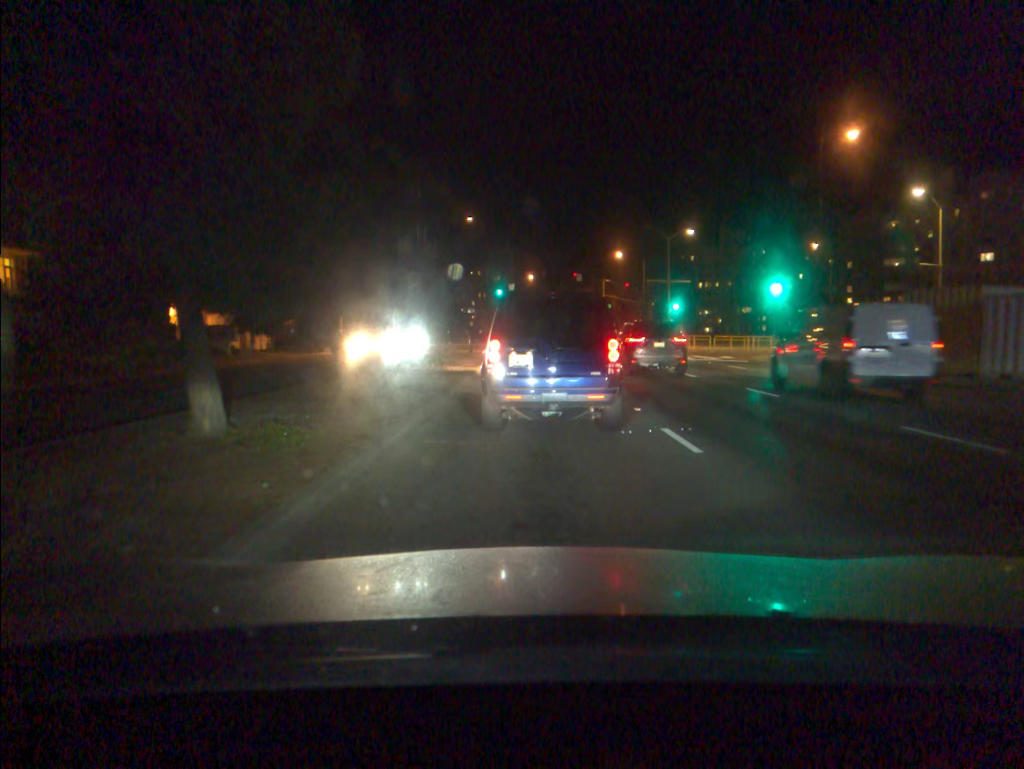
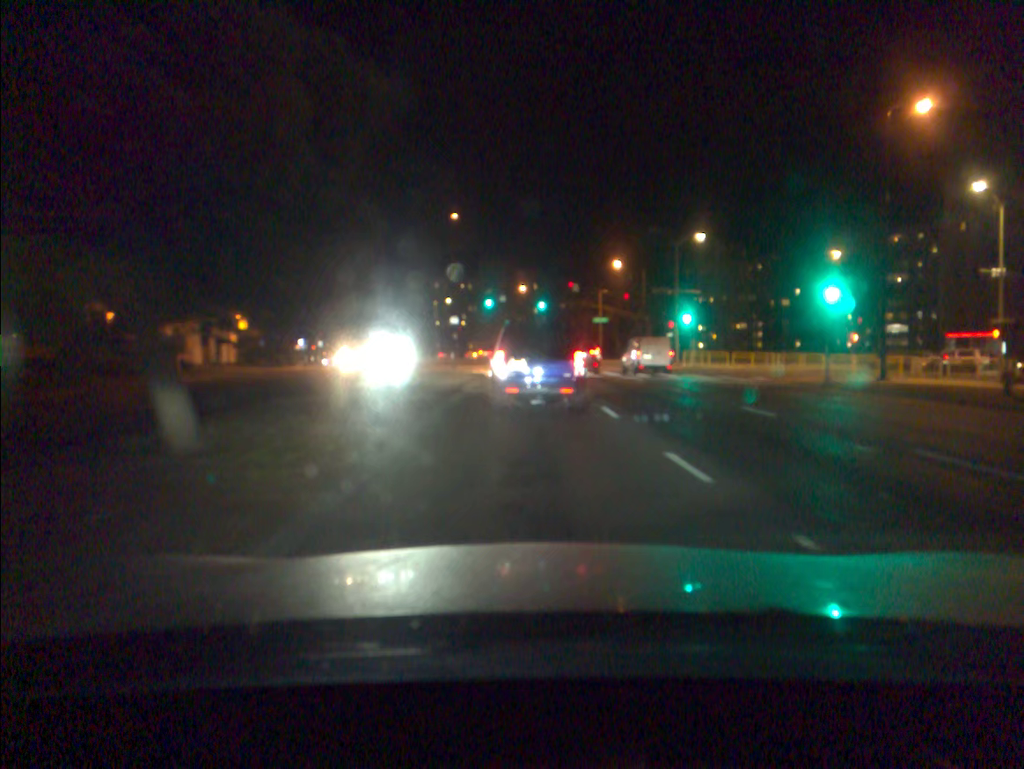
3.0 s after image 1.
(+0.1, +8.2) m; +3°
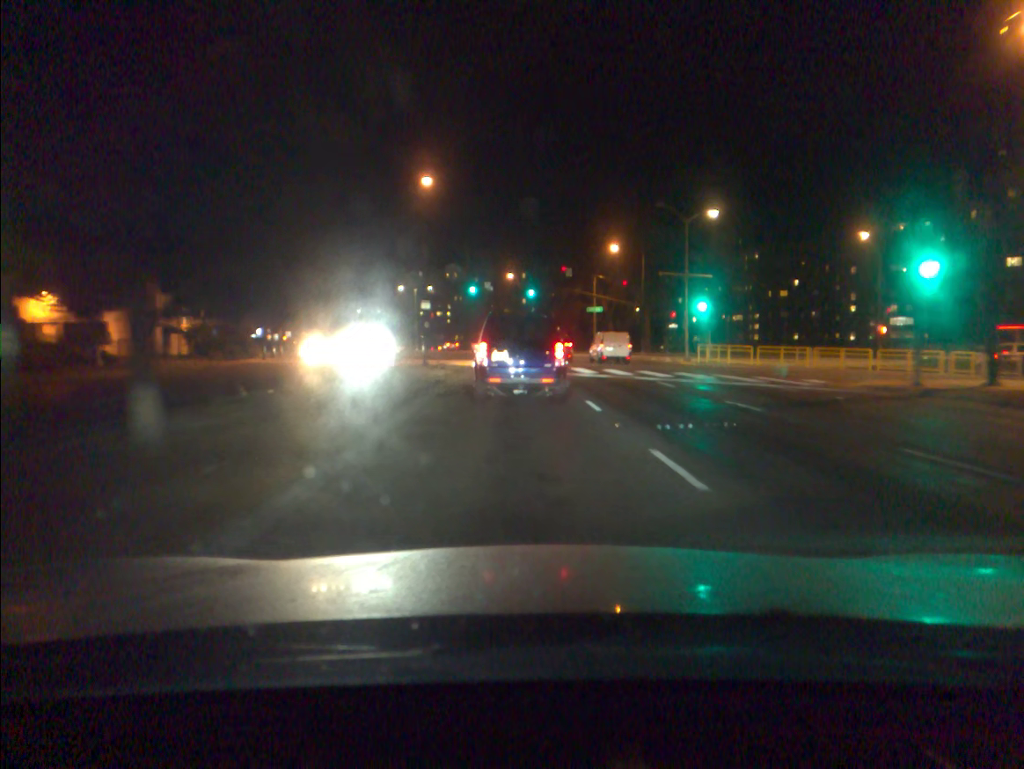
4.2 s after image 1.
(0.0, +7.9) m; 0°
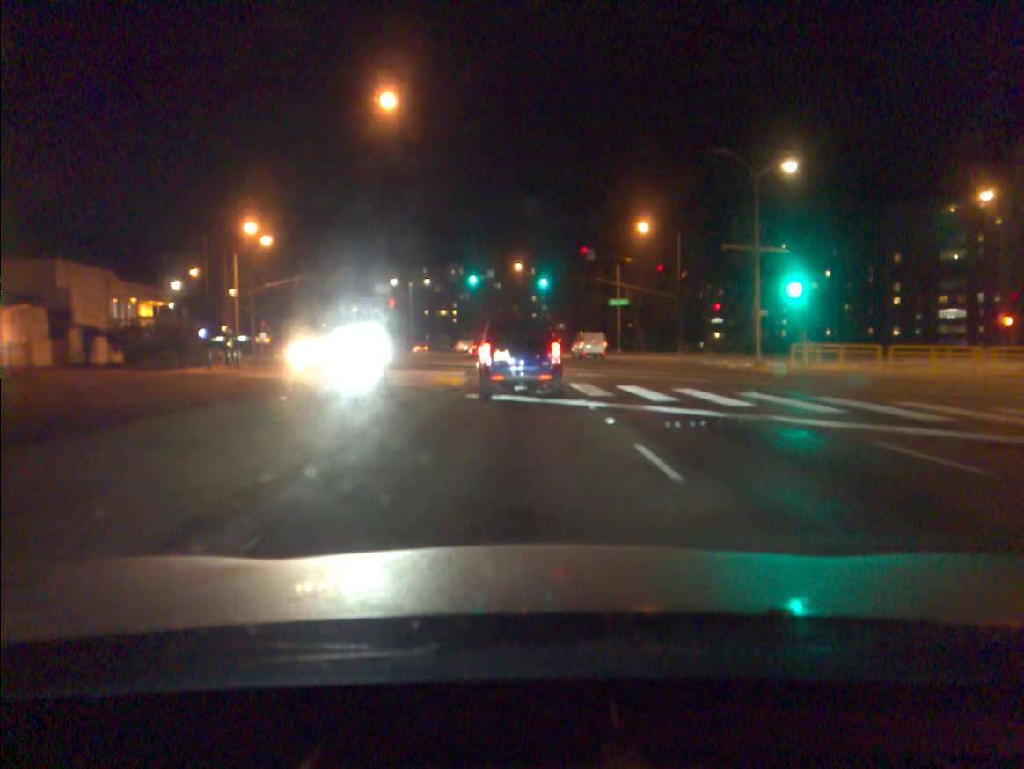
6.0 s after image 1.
(-0.2, +14.5) m; -1°
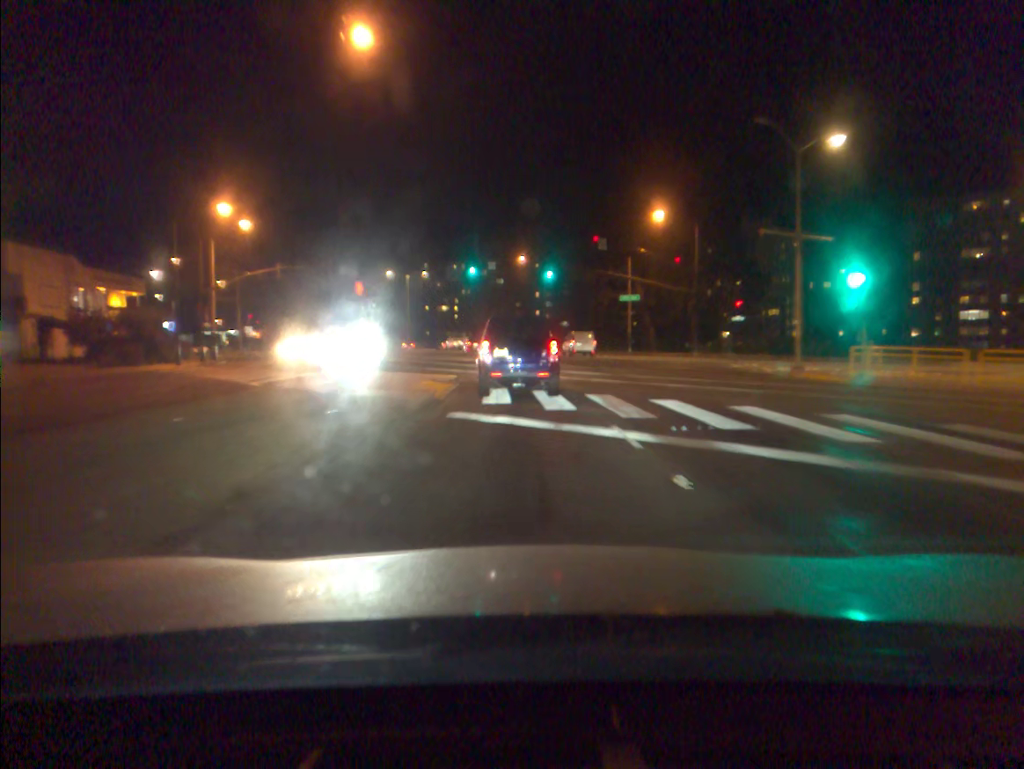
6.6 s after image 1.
(0.0, +5.4) m; 0°
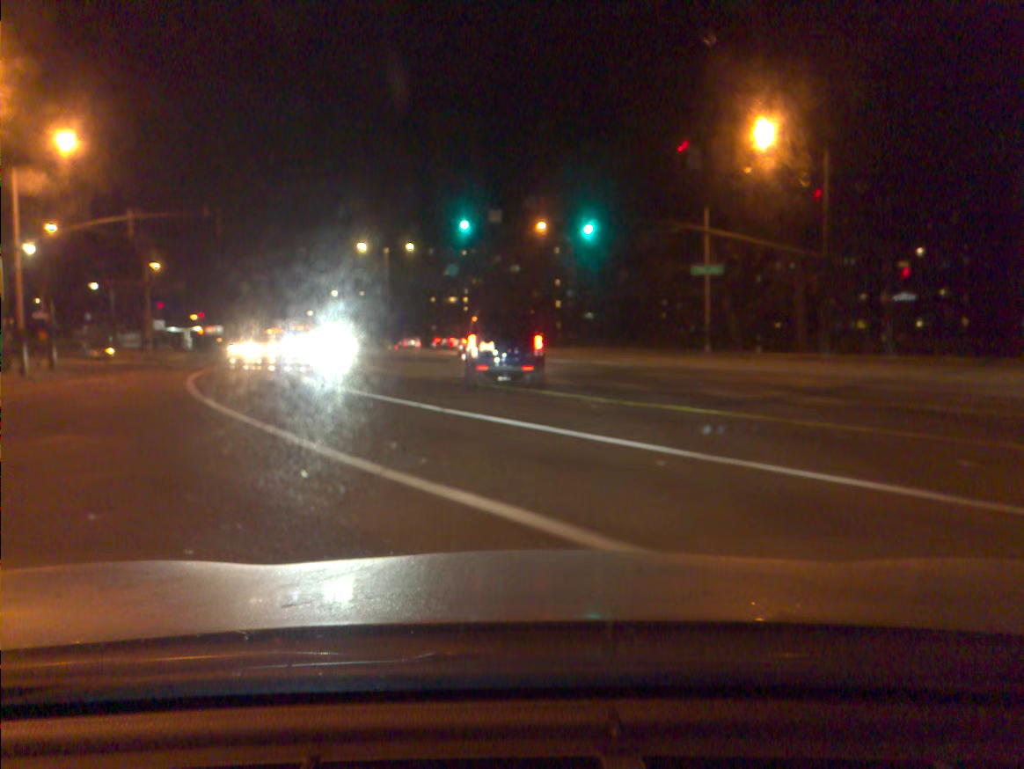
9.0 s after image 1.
(-0.2, +23.5) m; -1°
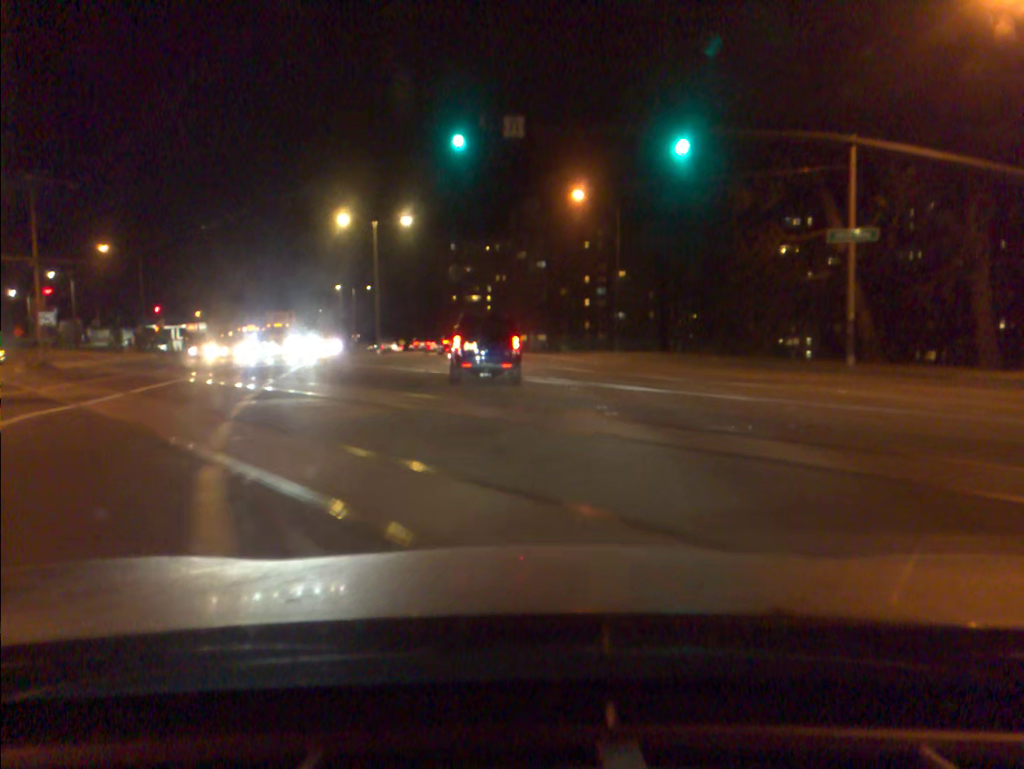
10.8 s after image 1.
(-0.3, +19.2) m; -1°
